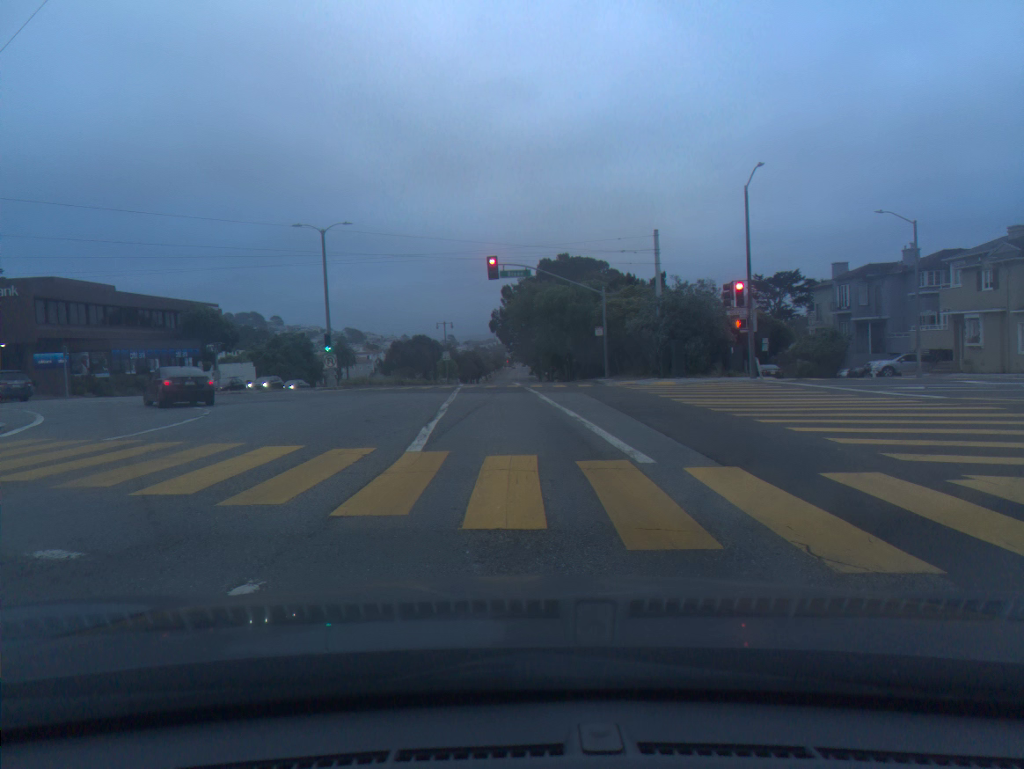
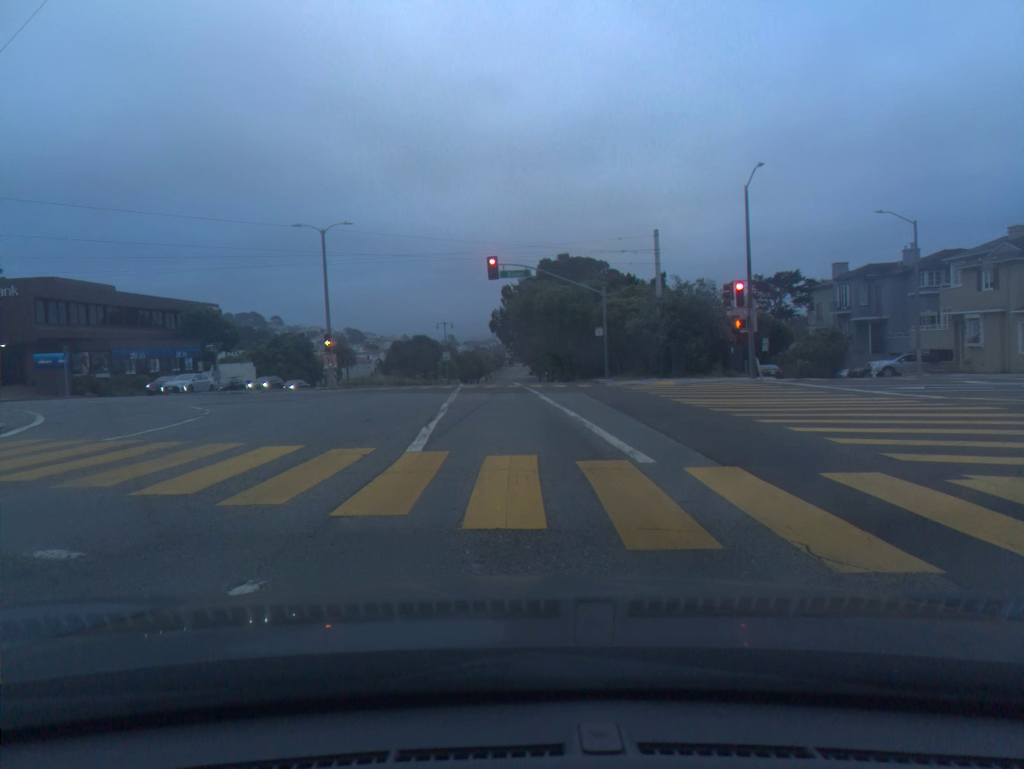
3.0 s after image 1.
(0.0, 0.0) m; 0°
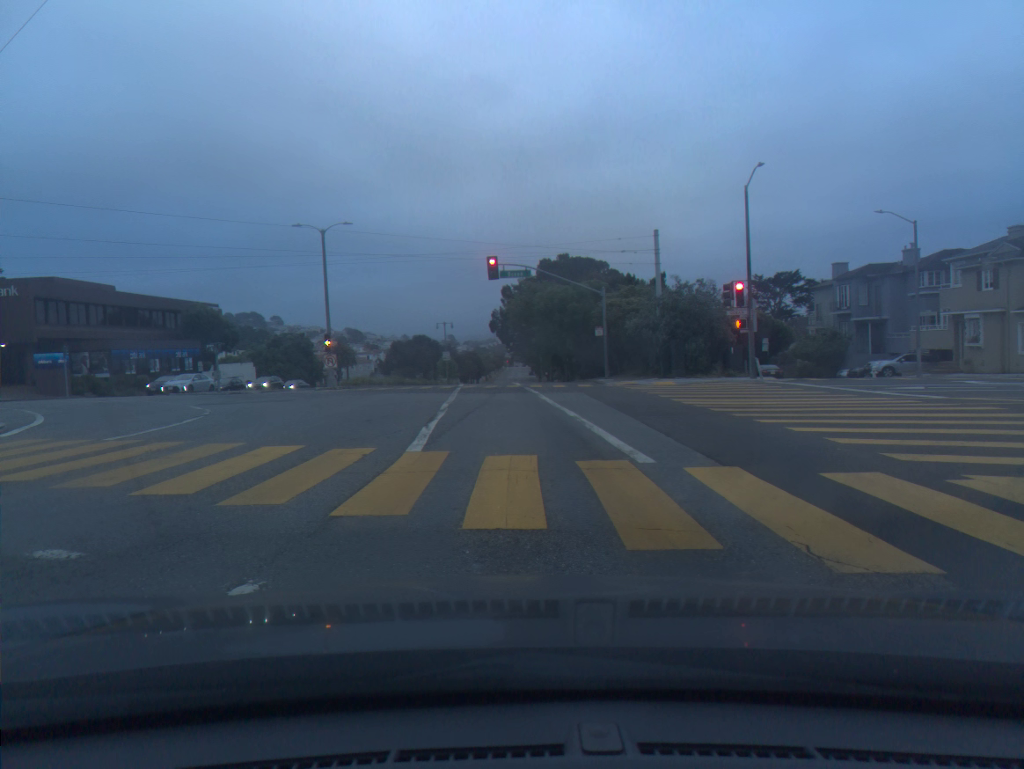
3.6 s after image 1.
(0.0, 0.0) m; 0°
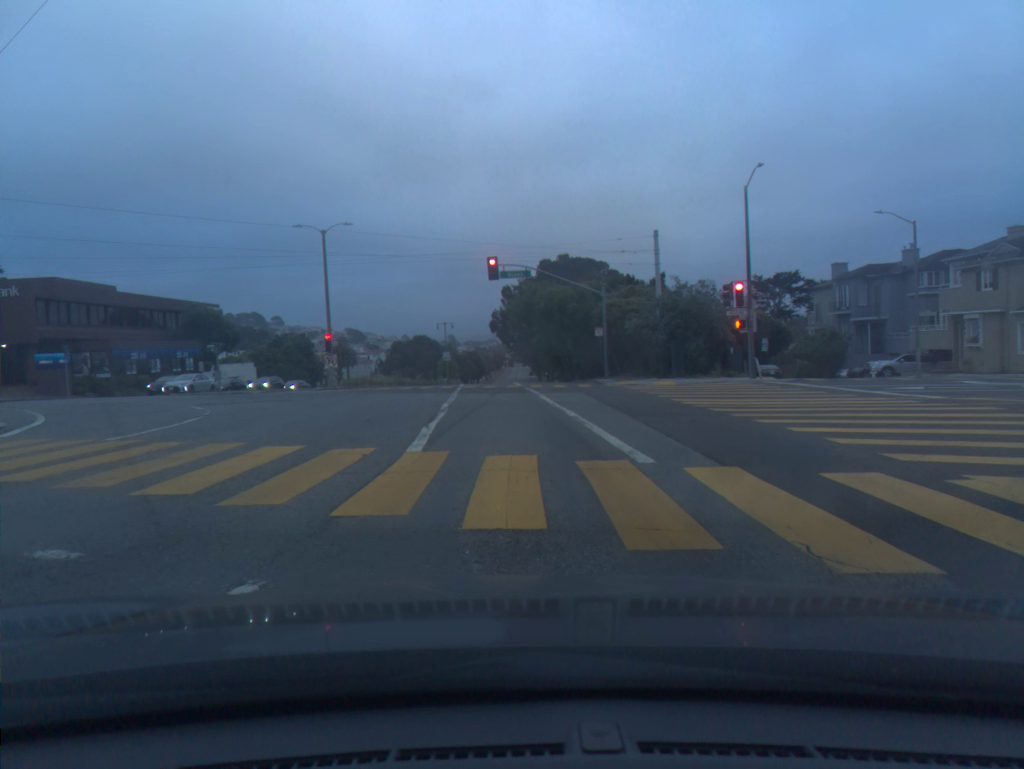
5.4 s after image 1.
(0.0, 0.0) m; 0°
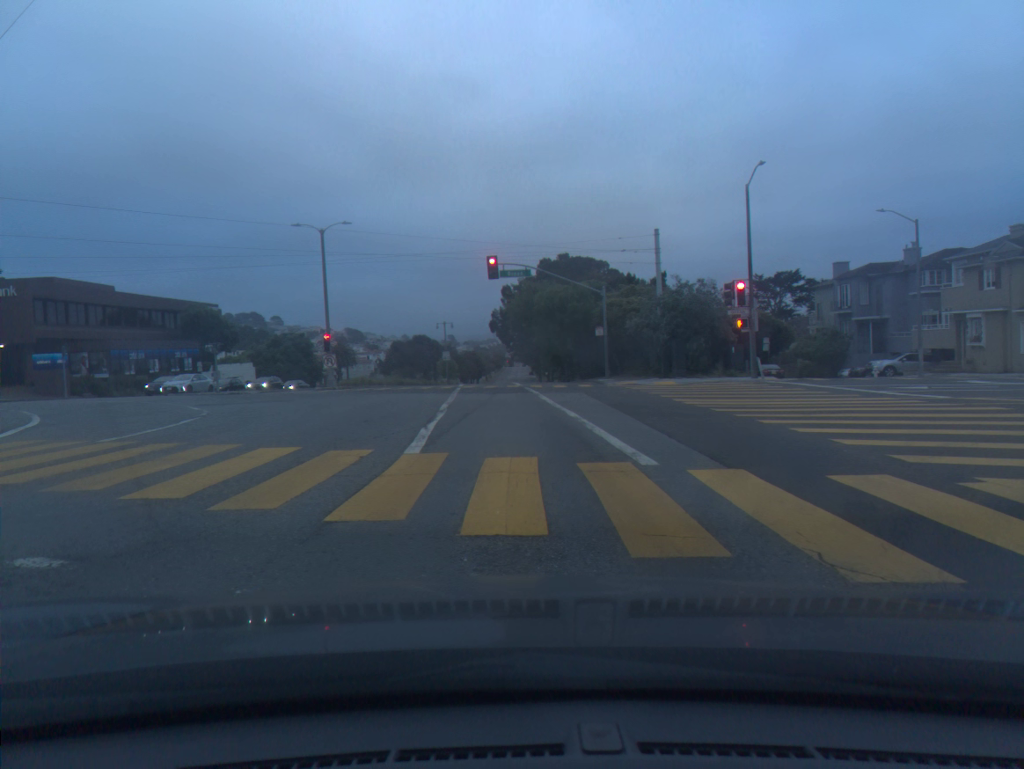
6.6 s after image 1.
(0.0, +0.2) m; 0°
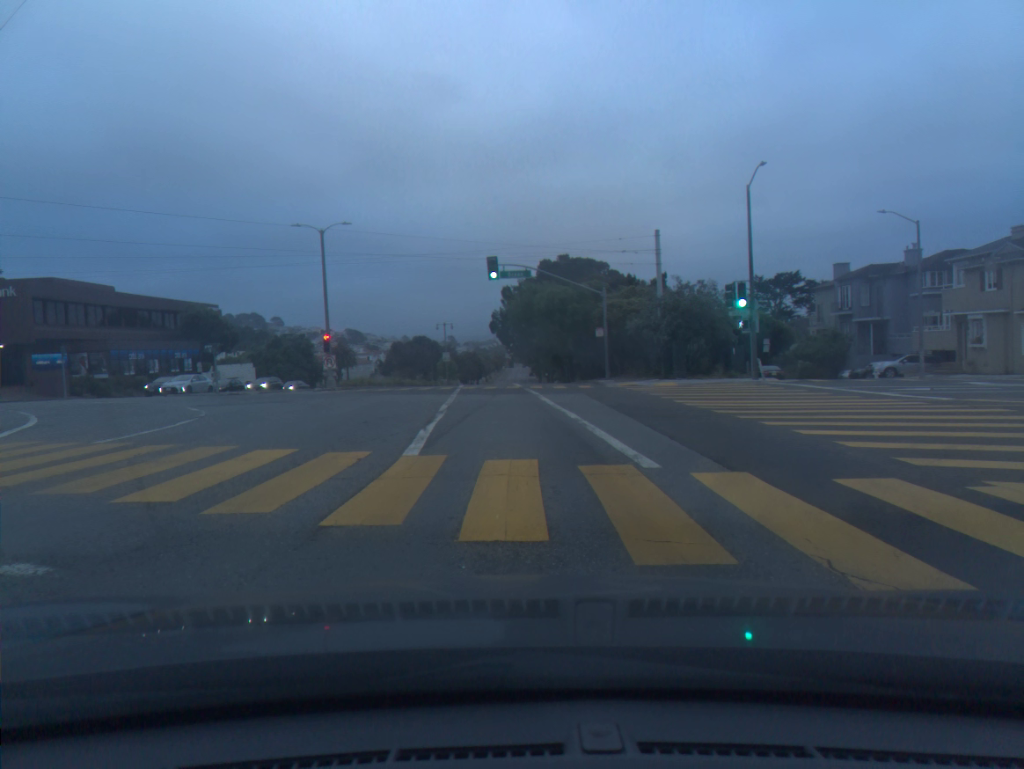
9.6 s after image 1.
(0.0, +0.1) m; 0°
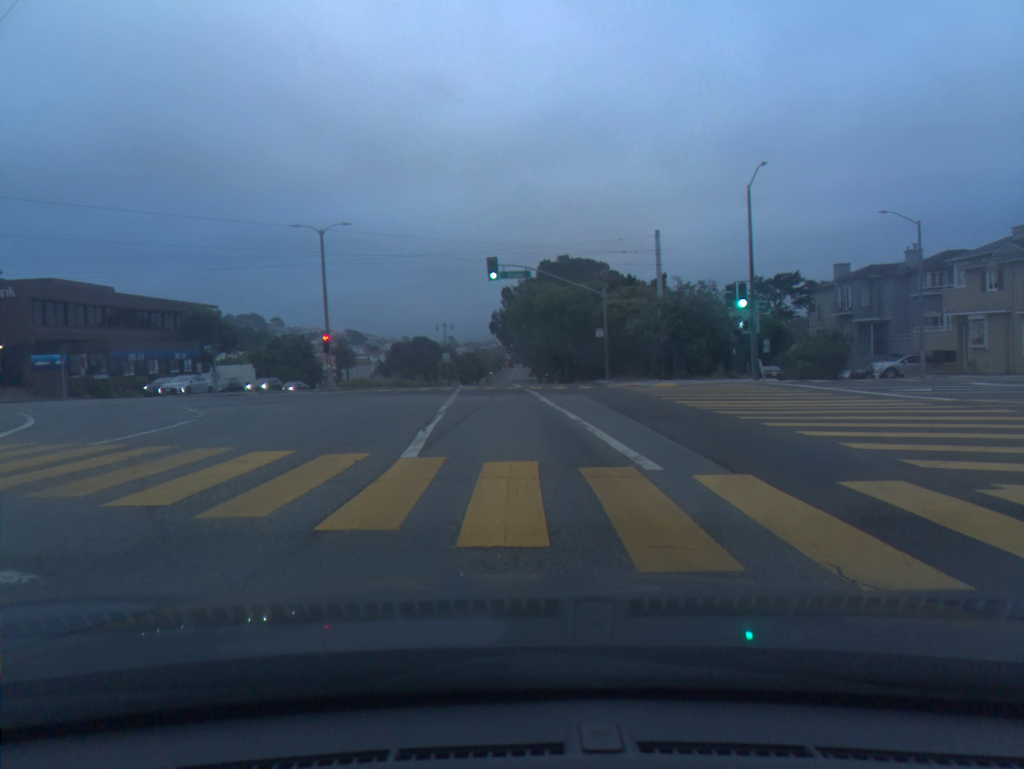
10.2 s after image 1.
(0.0, +0.1) m; 0°
